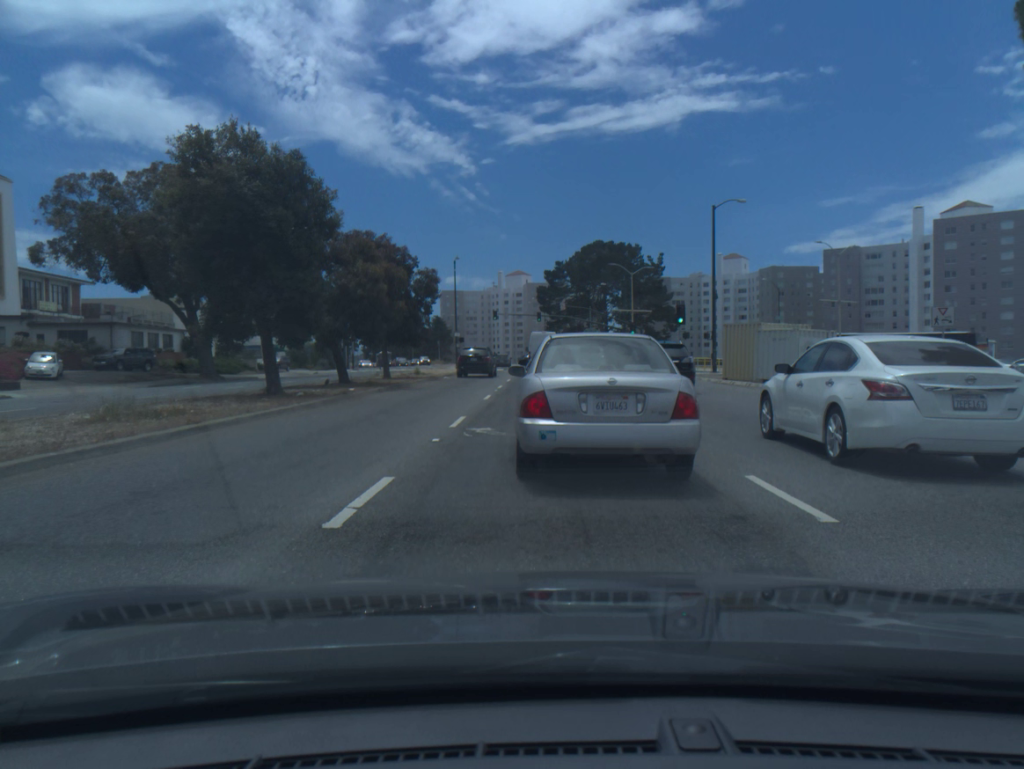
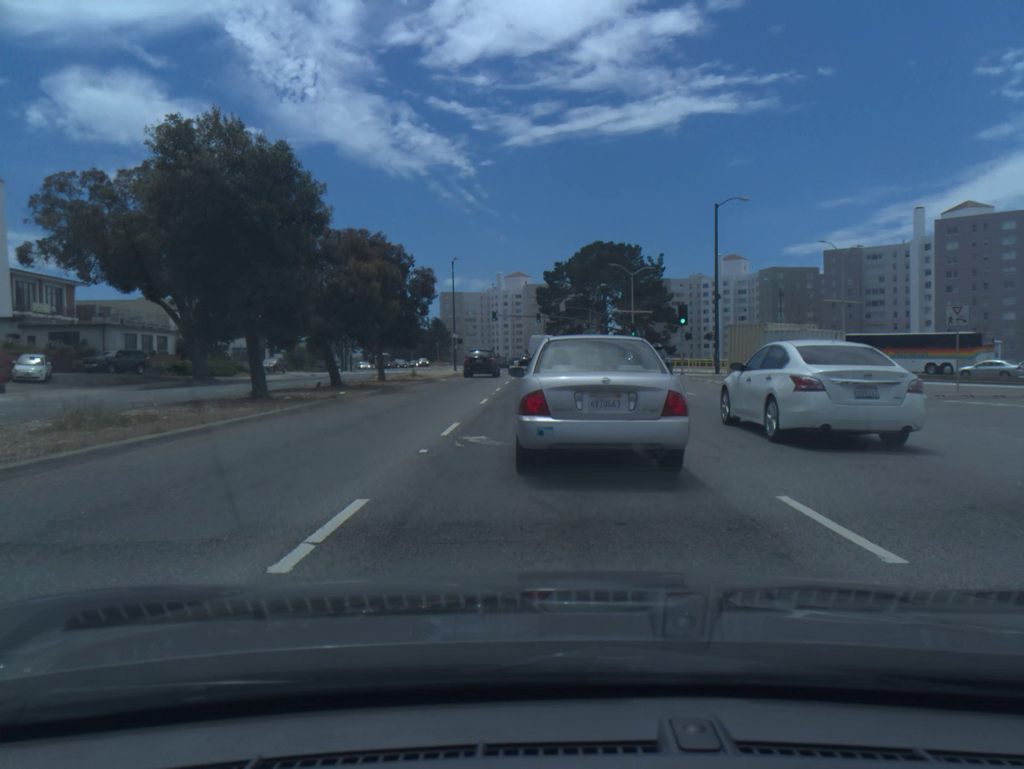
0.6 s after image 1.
(0.0, +1.1) m; 0°
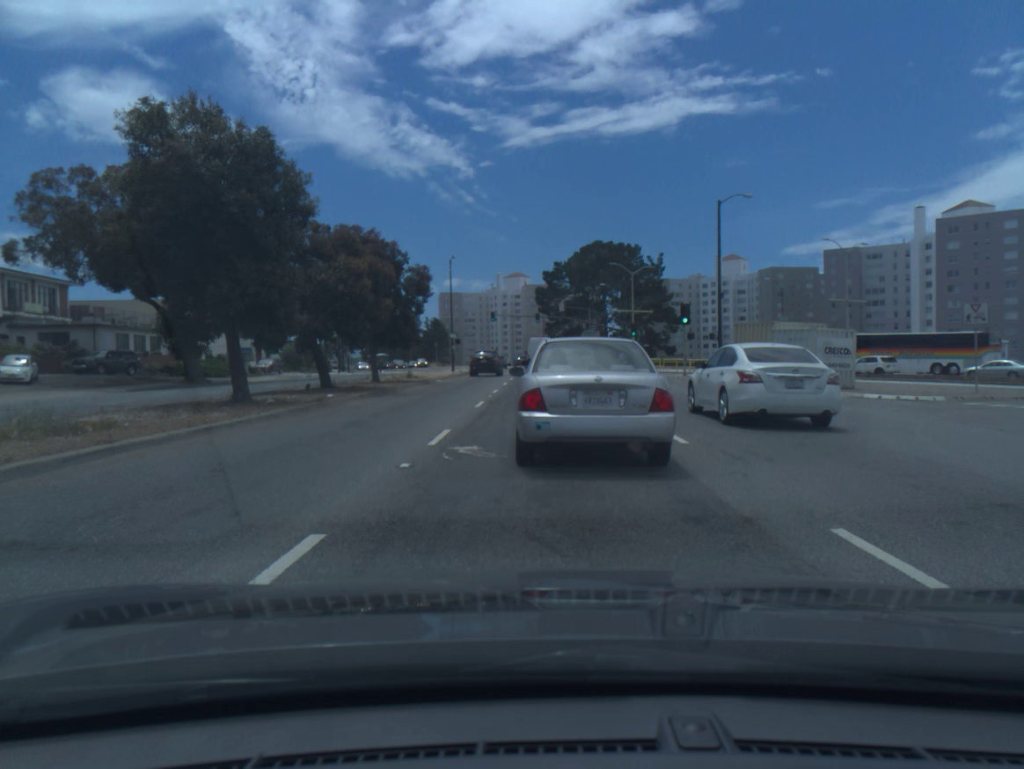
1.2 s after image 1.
(0.0, +1.3) m; +1°
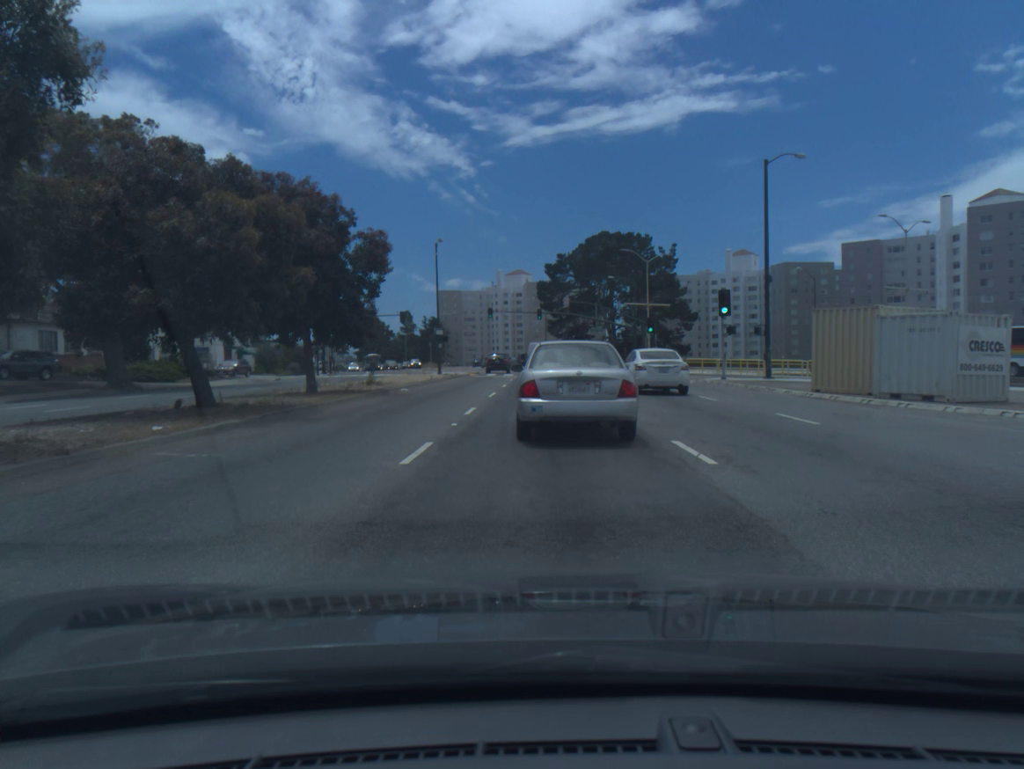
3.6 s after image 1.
(-0.1, +9.8) m; -1°
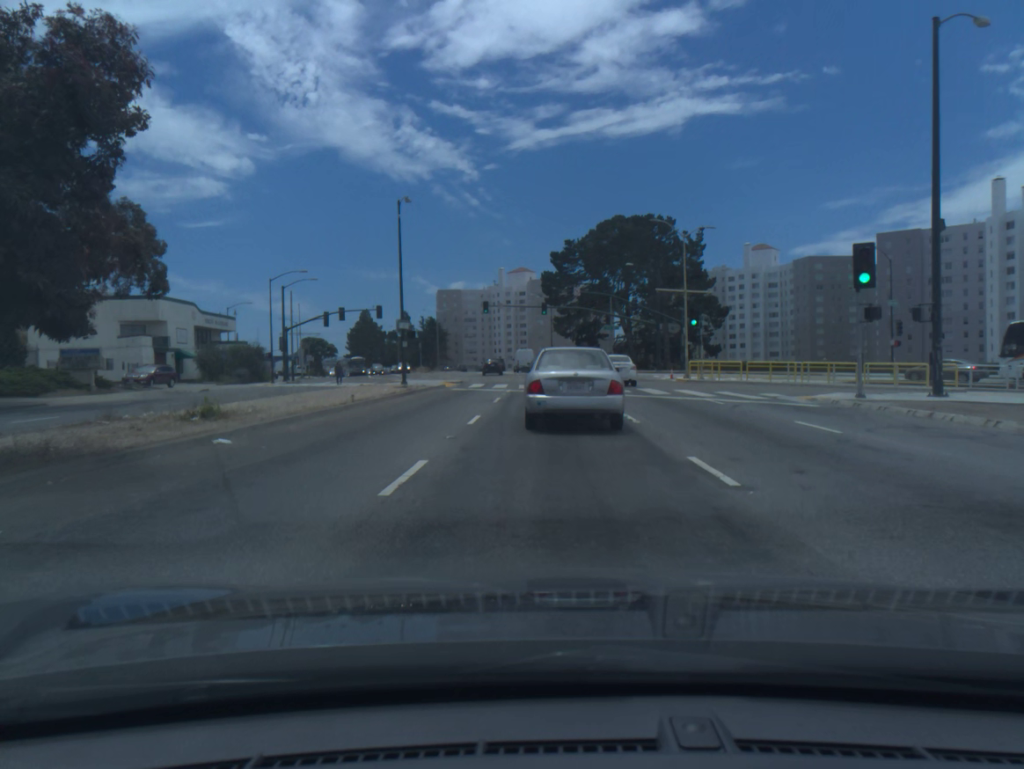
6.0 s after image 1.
(-0.1, +16.2) m; 0°
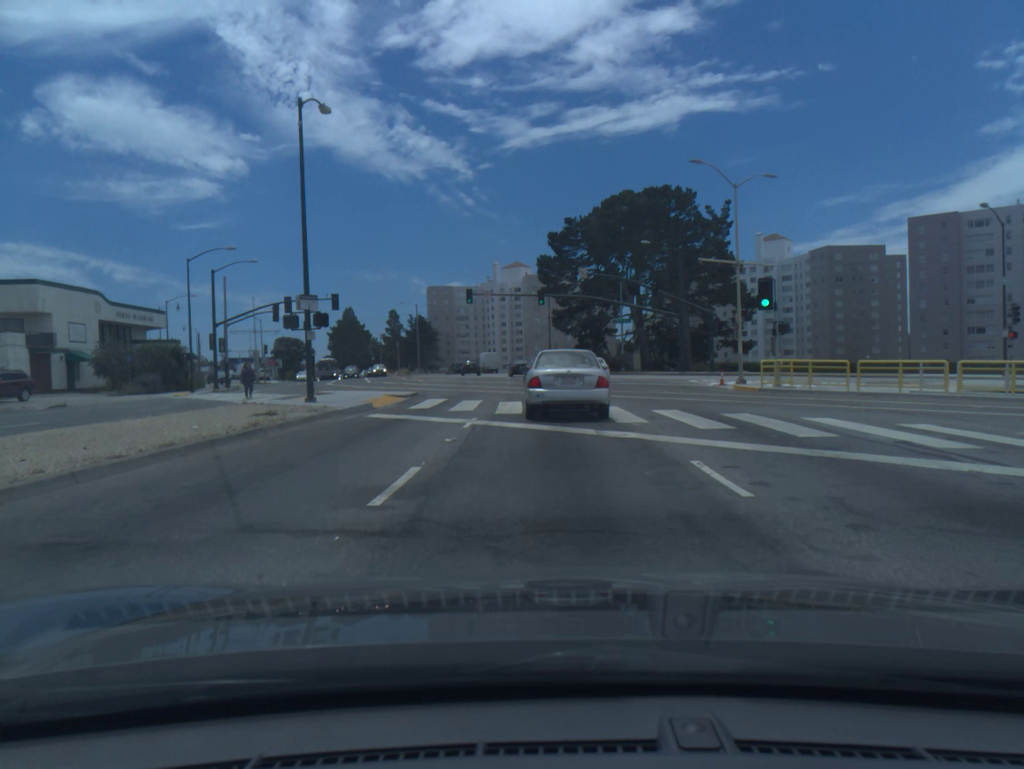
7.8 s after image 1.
(+0.1, +15.5) m; +1°
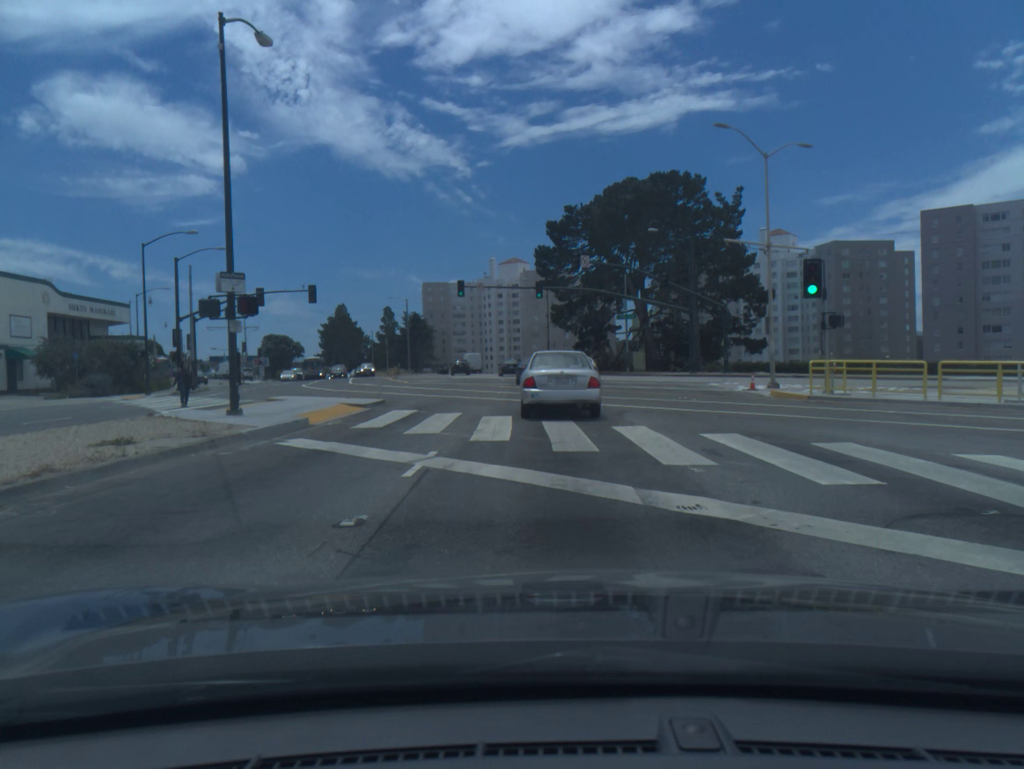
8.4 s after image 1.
(0.0, +5.8) m; 0°
